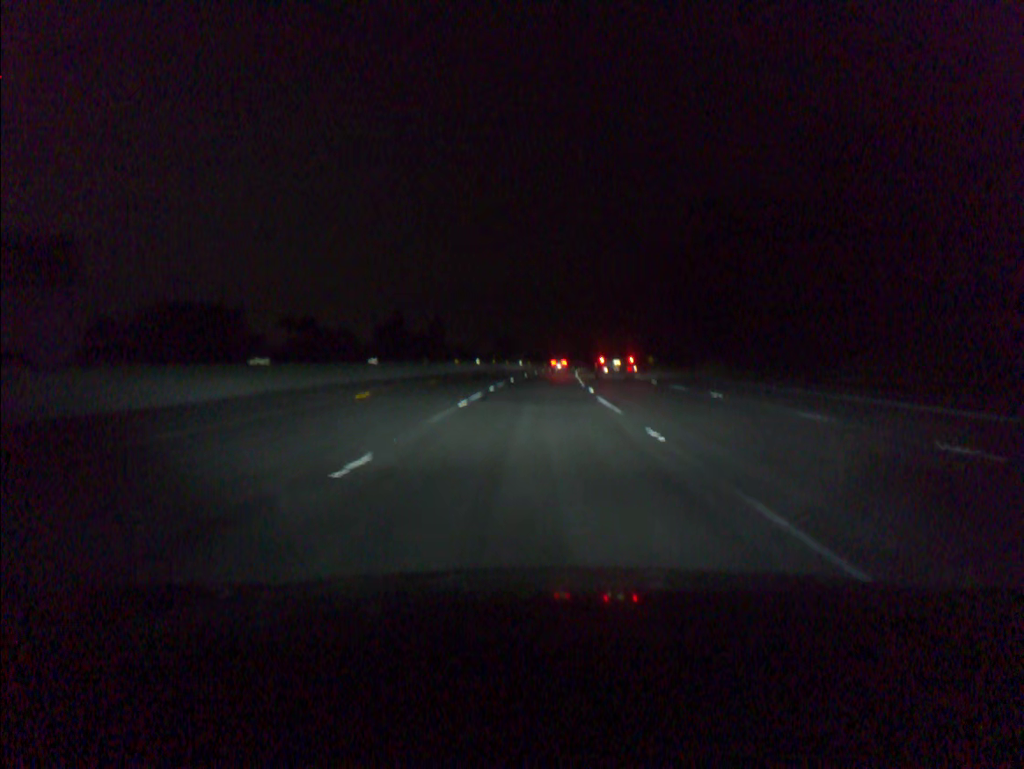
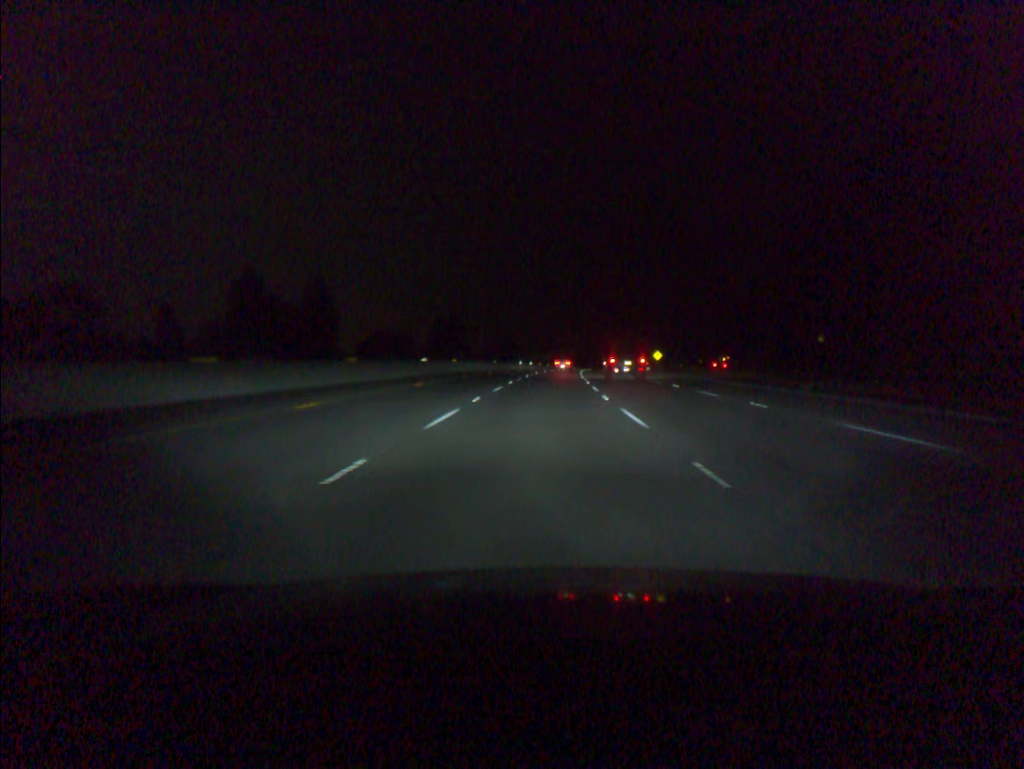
(+1.8, +76.8) m; +3°
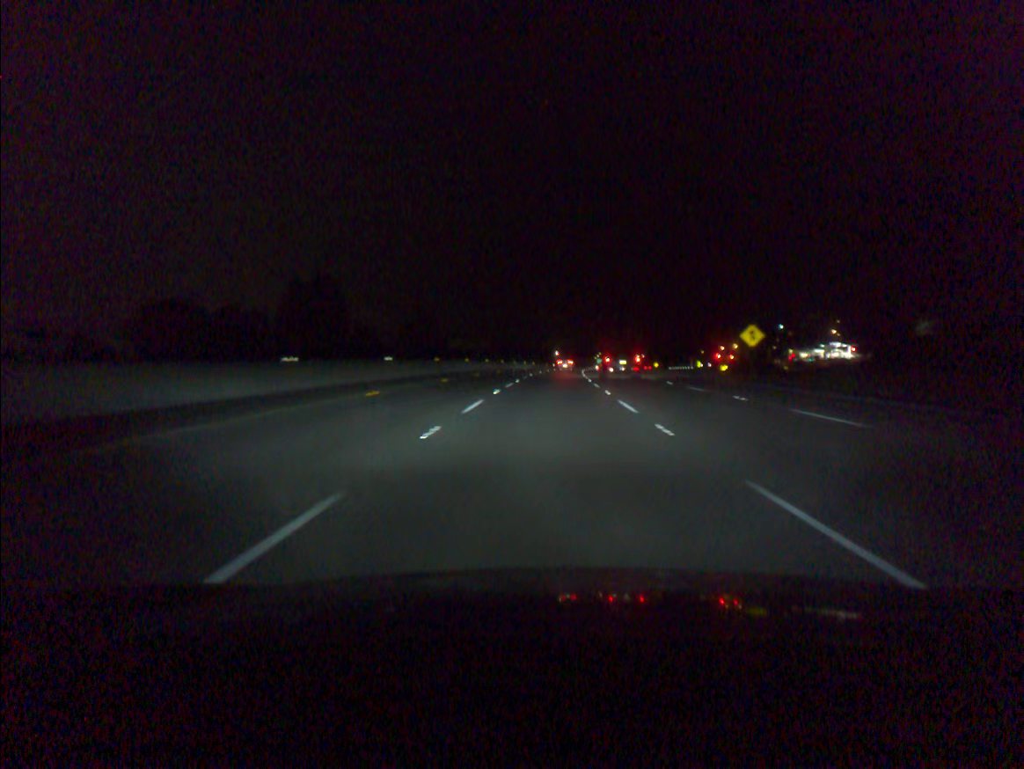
(+3.3, +96.3) m; +4°
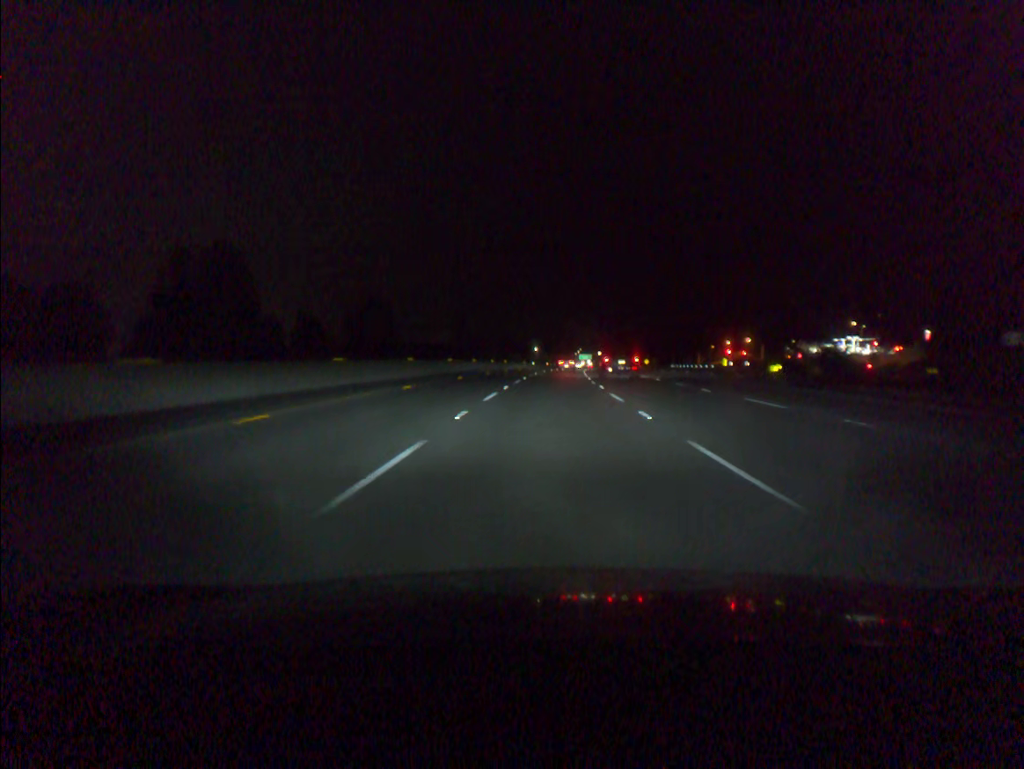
(+0.5, +38.5) m; +2°
